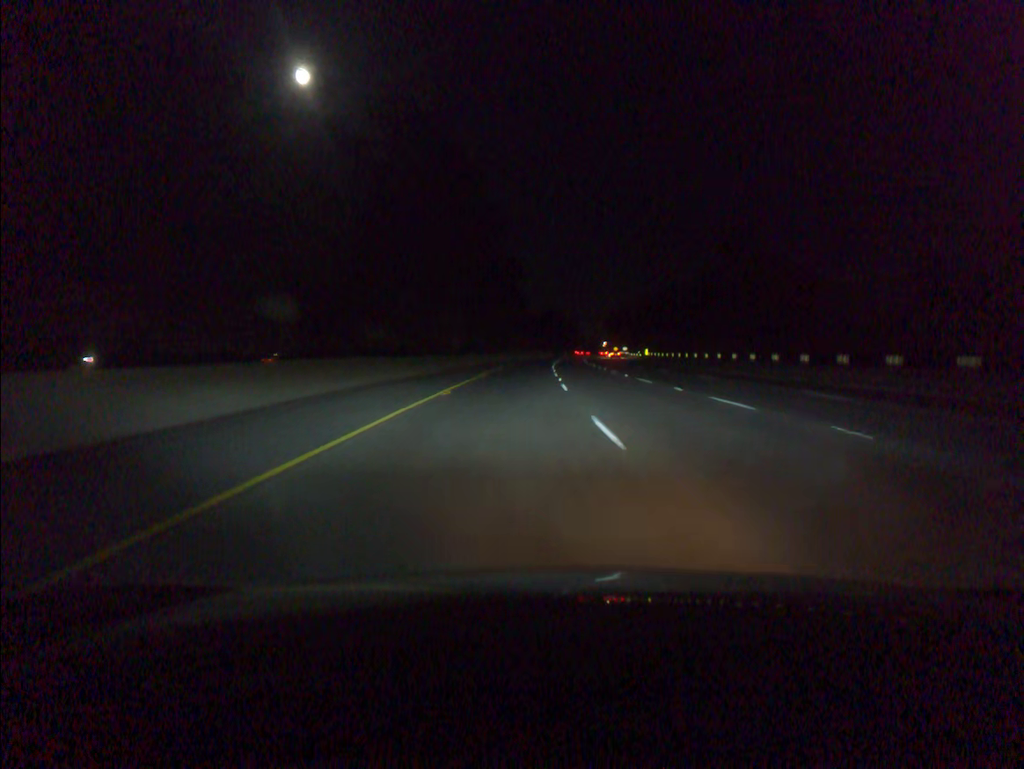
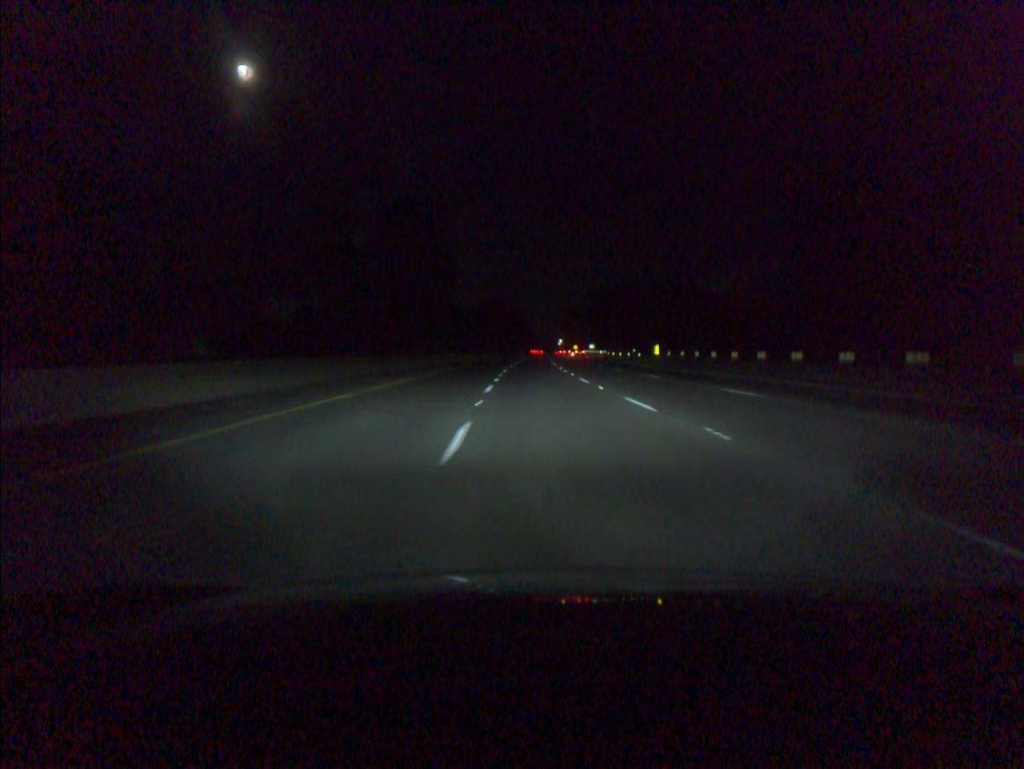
(+1.9, +59.6) m; +4°
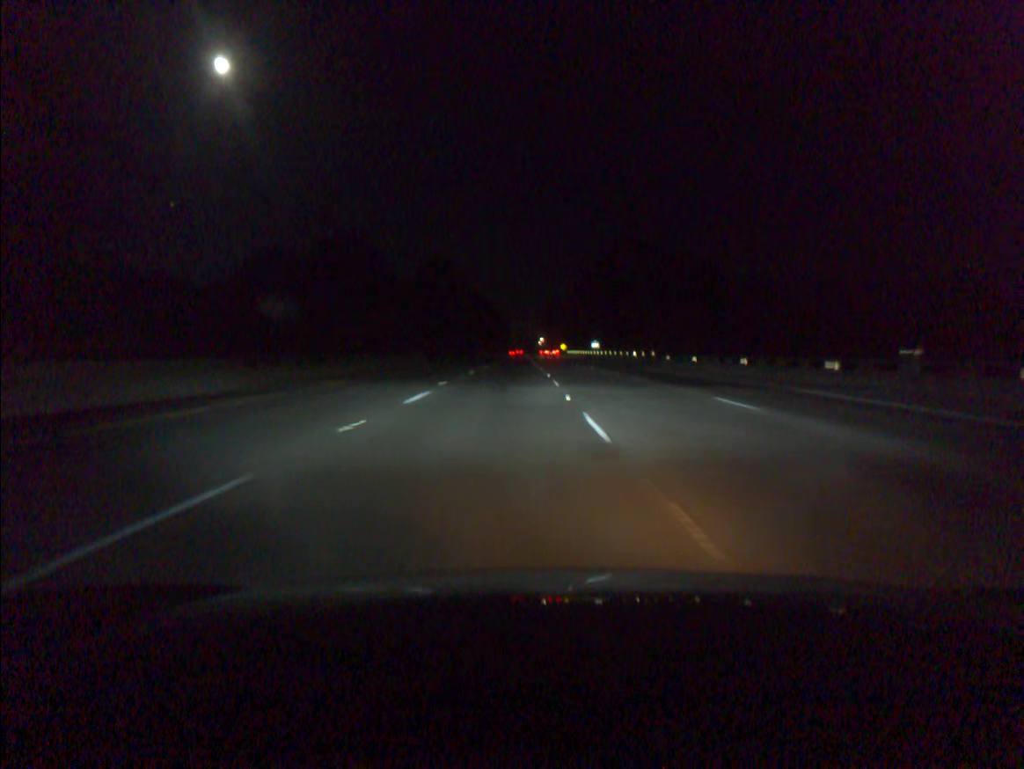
(+0.5, +78.6) m; +2°
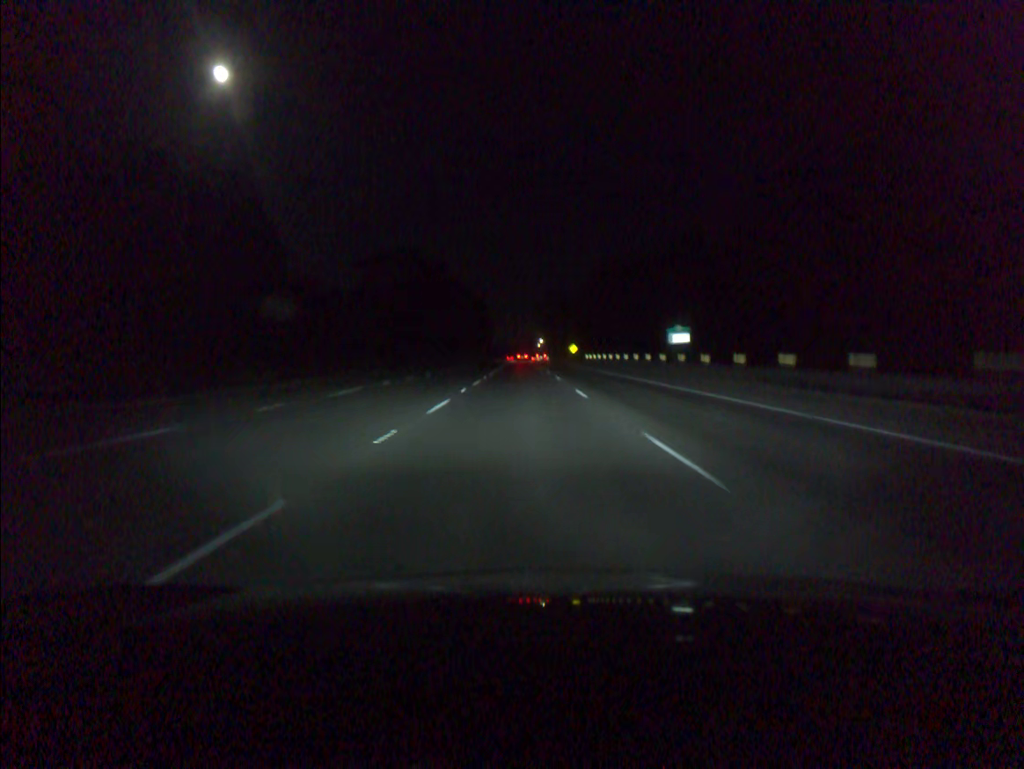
(+1.4, +96.6) m; 0°
